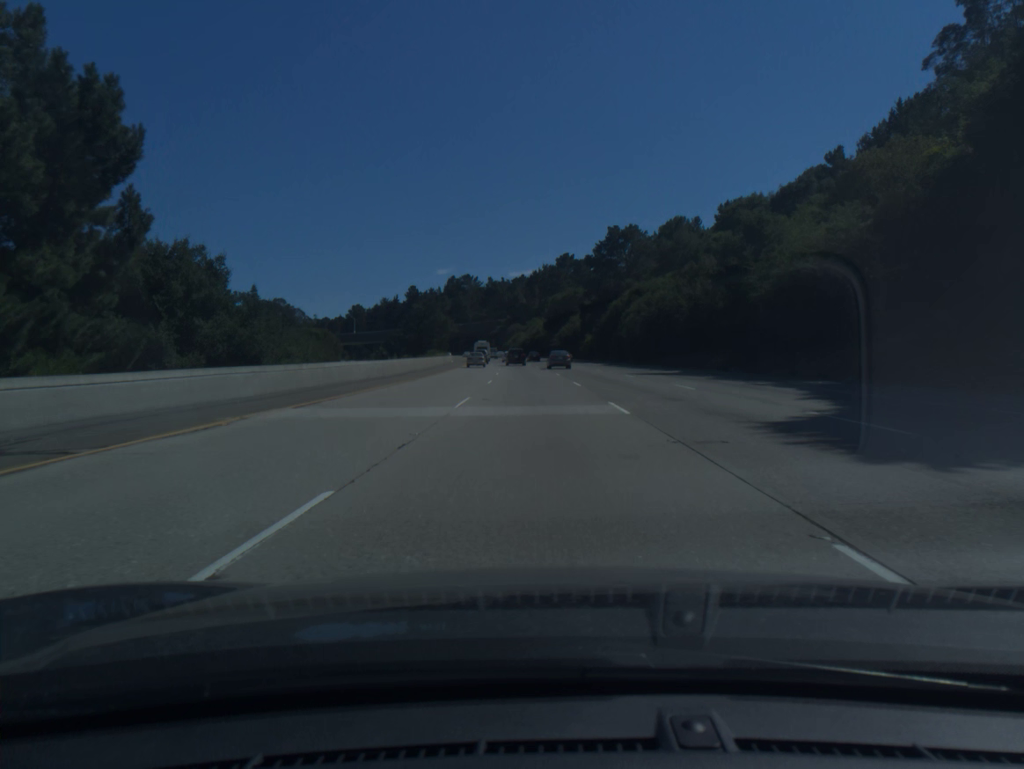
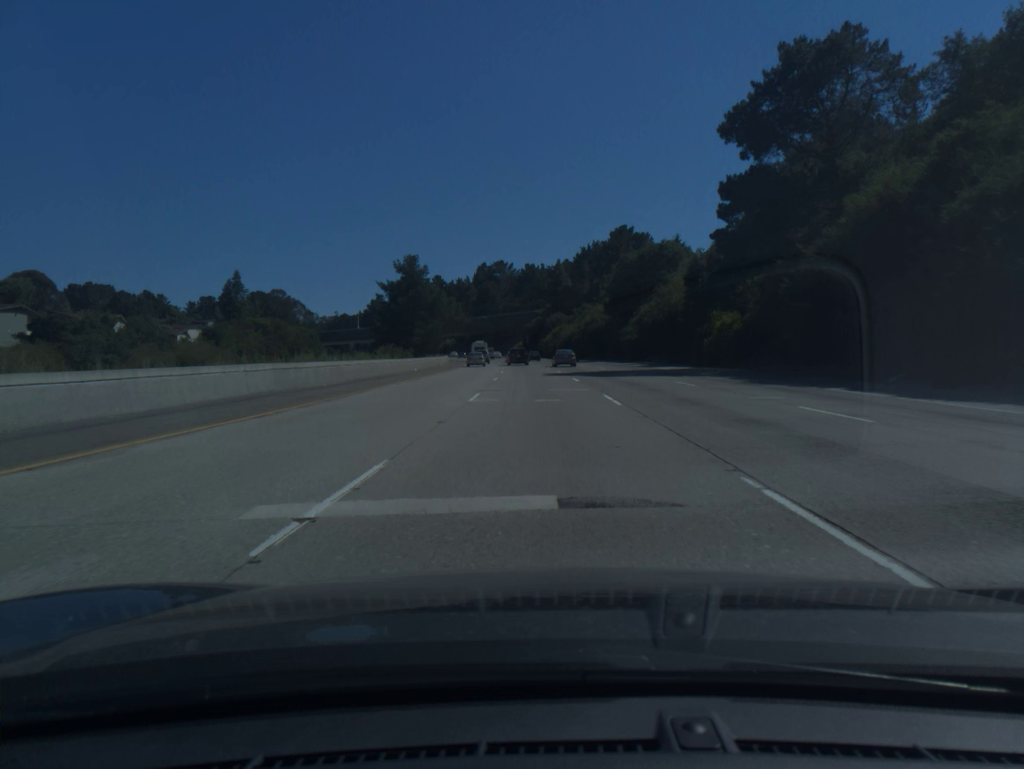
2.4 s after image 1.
(-2.0, +71.2) m; -3°
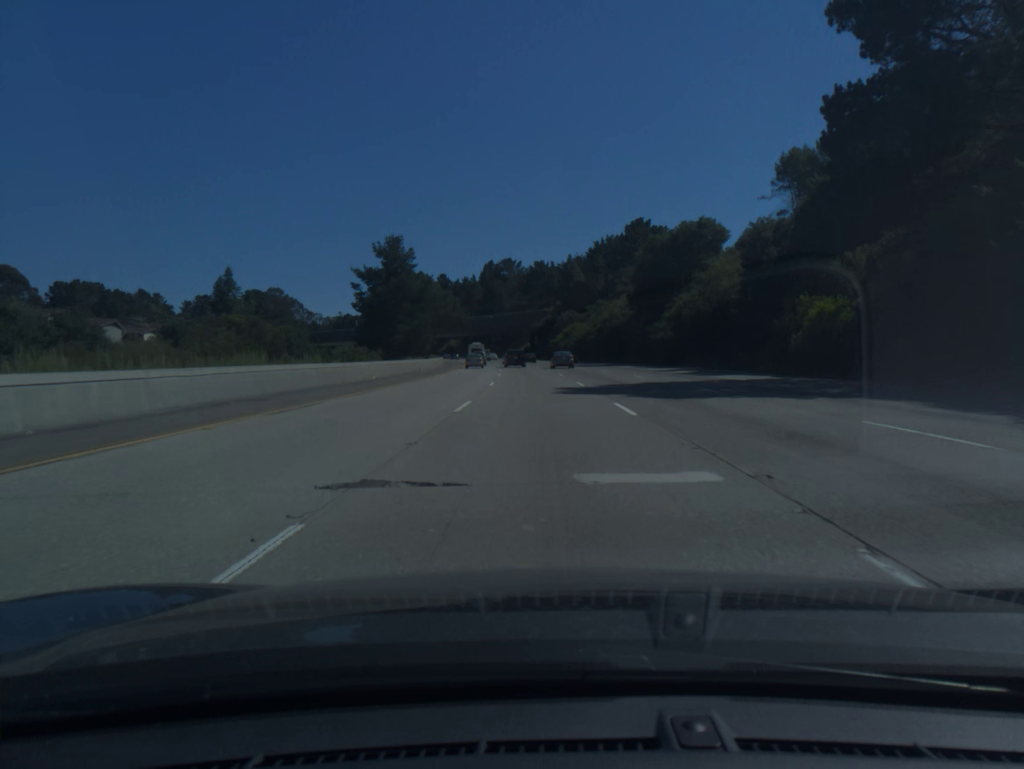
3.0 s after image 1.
(-0.1, +17.8) m; -1°
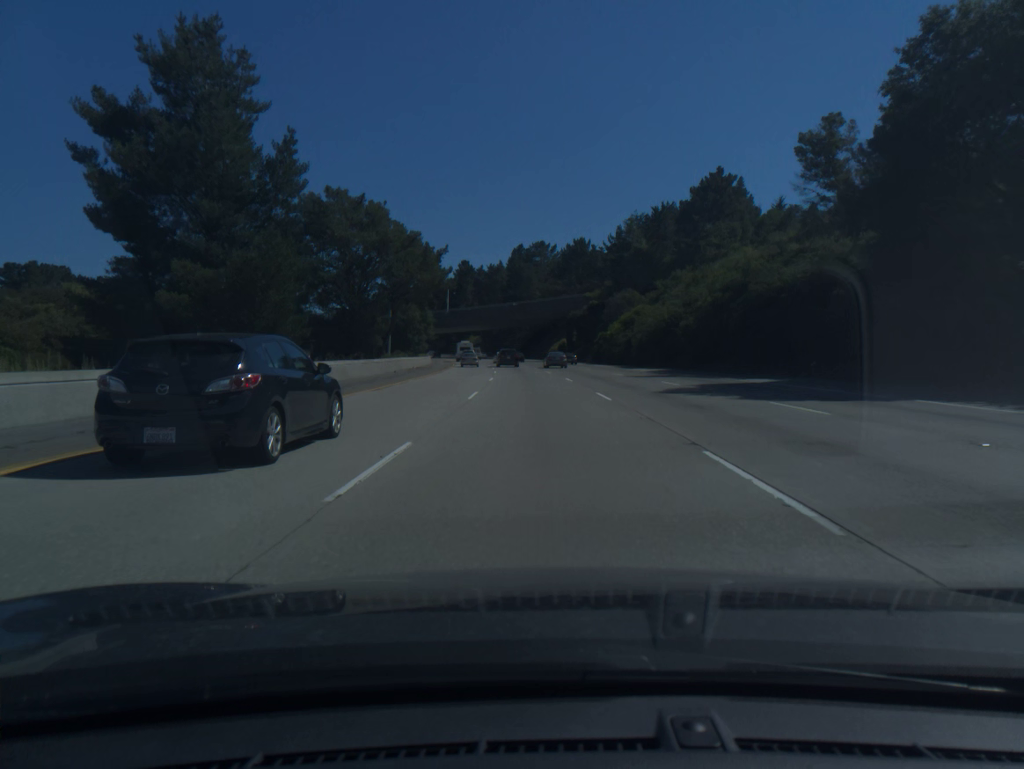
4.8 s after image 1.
(-1.1, +53.2) m; -2°
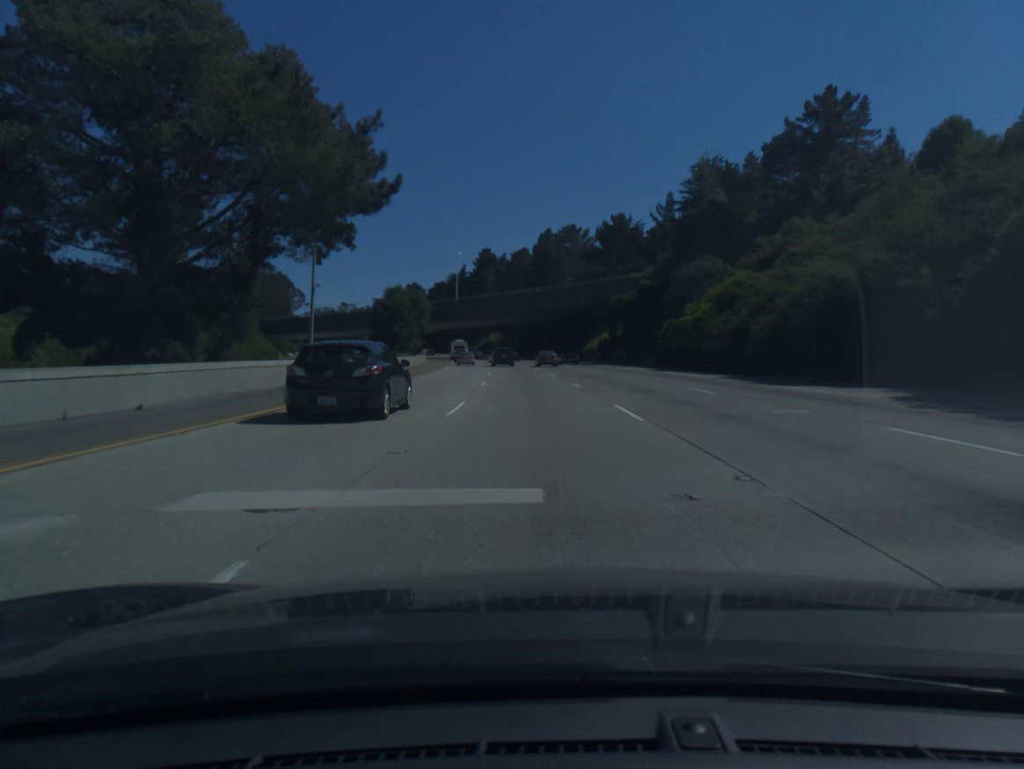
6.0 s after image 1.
(-0.6, +35.4) m; -2°
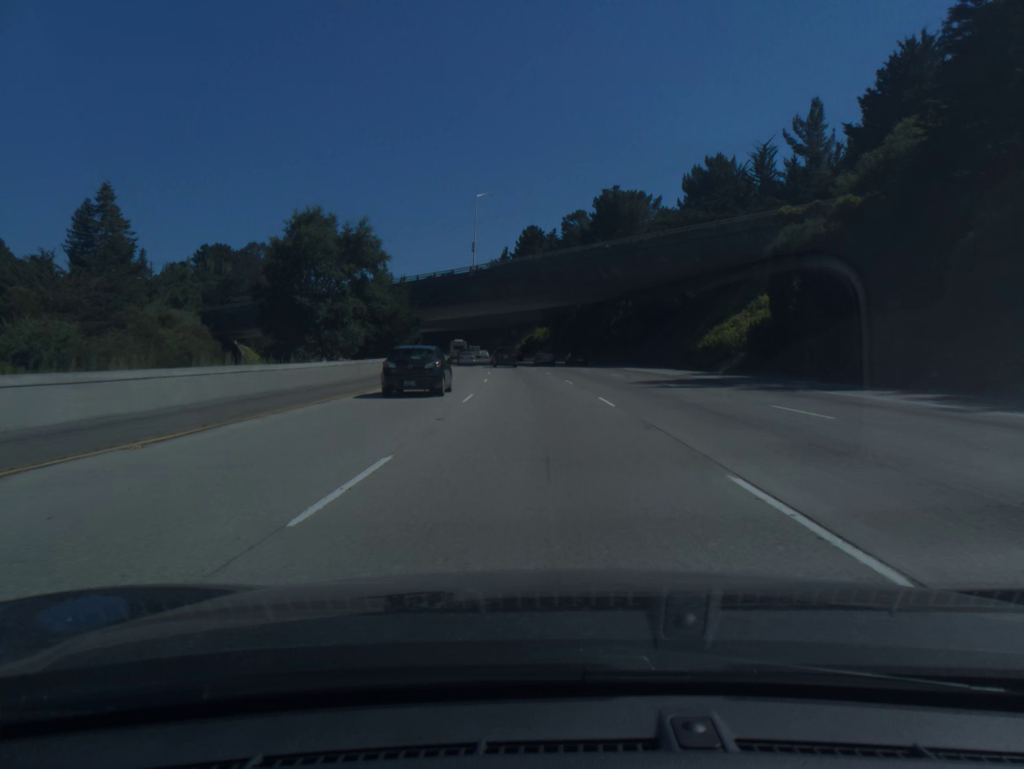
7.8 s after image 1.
(-1.8, +52.9) m; -4°
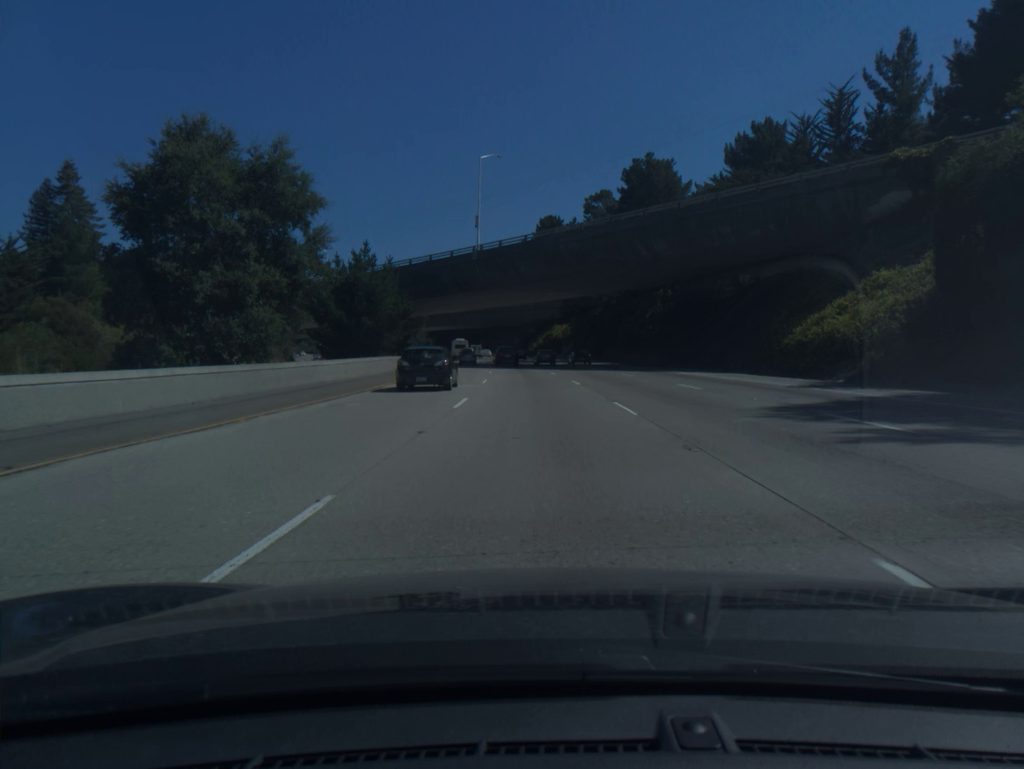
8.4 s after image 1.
(-0.2, +17.6) m; -1°
